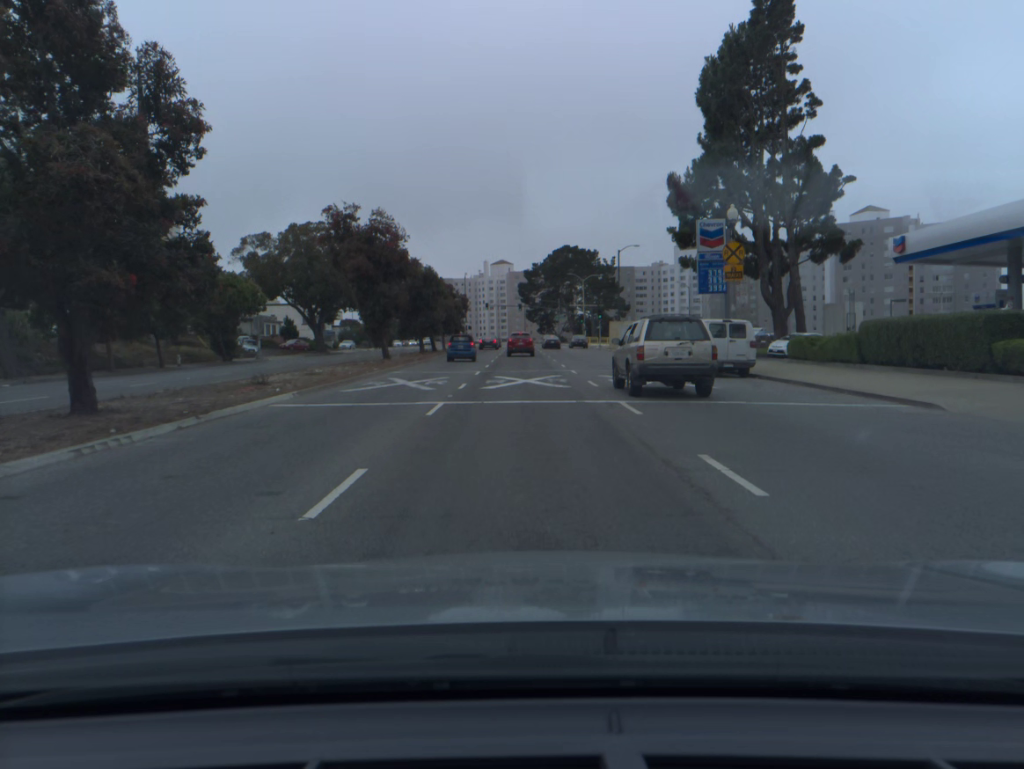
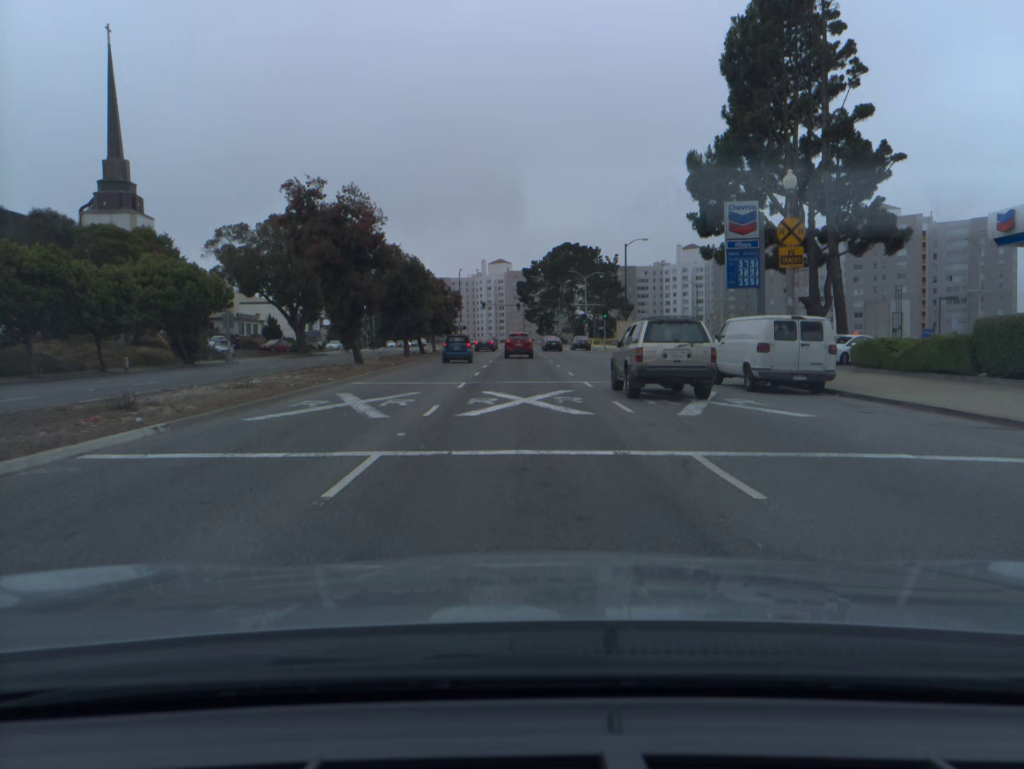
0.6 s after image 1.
(0.0, +7.0) m; 0°
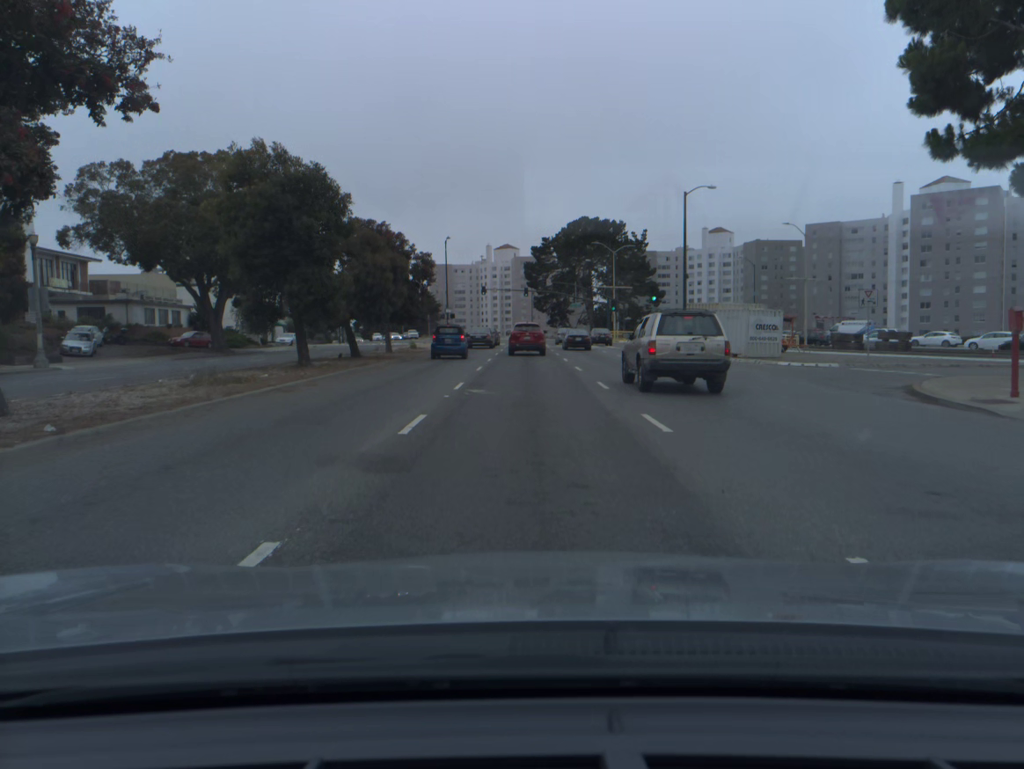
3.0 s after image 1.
(-0.2, +26.2) m; -1°
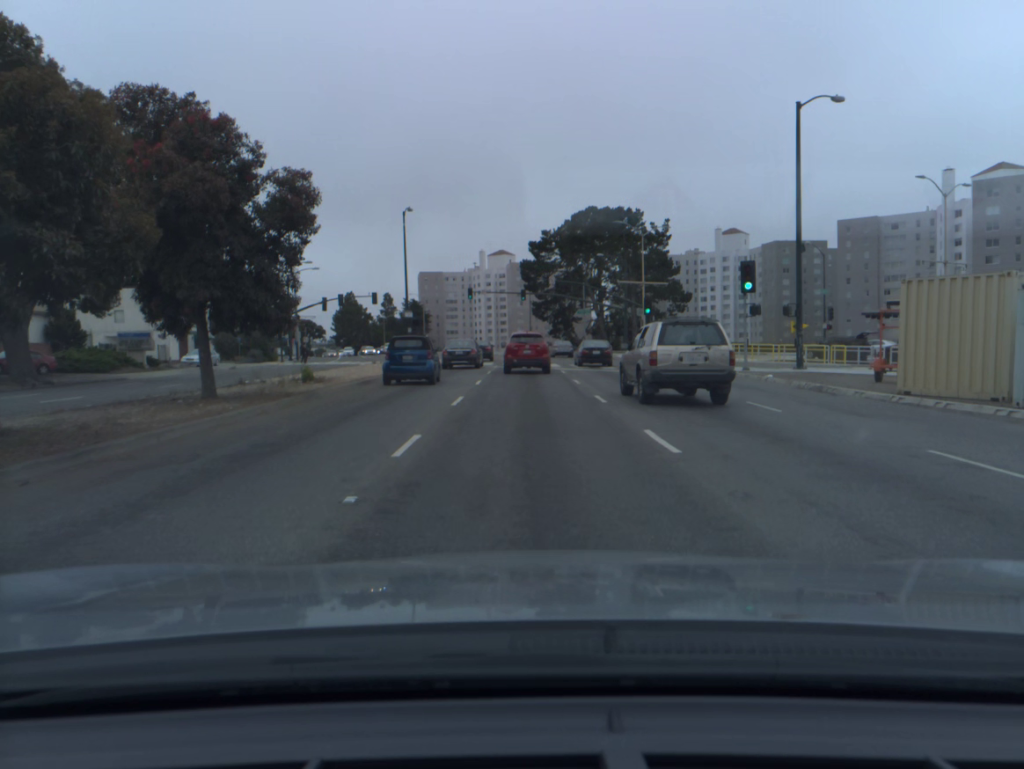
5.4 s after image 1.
(0.0, +24.0) m; 0°
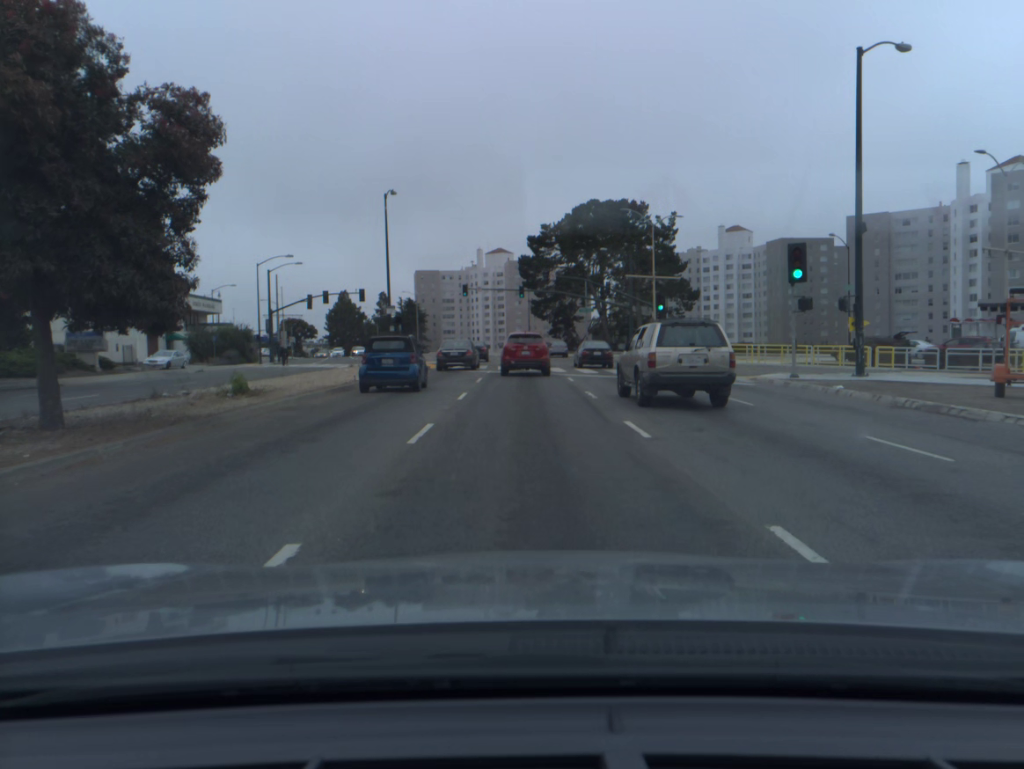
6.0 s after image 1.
(0.0, +6.0) m; 0°
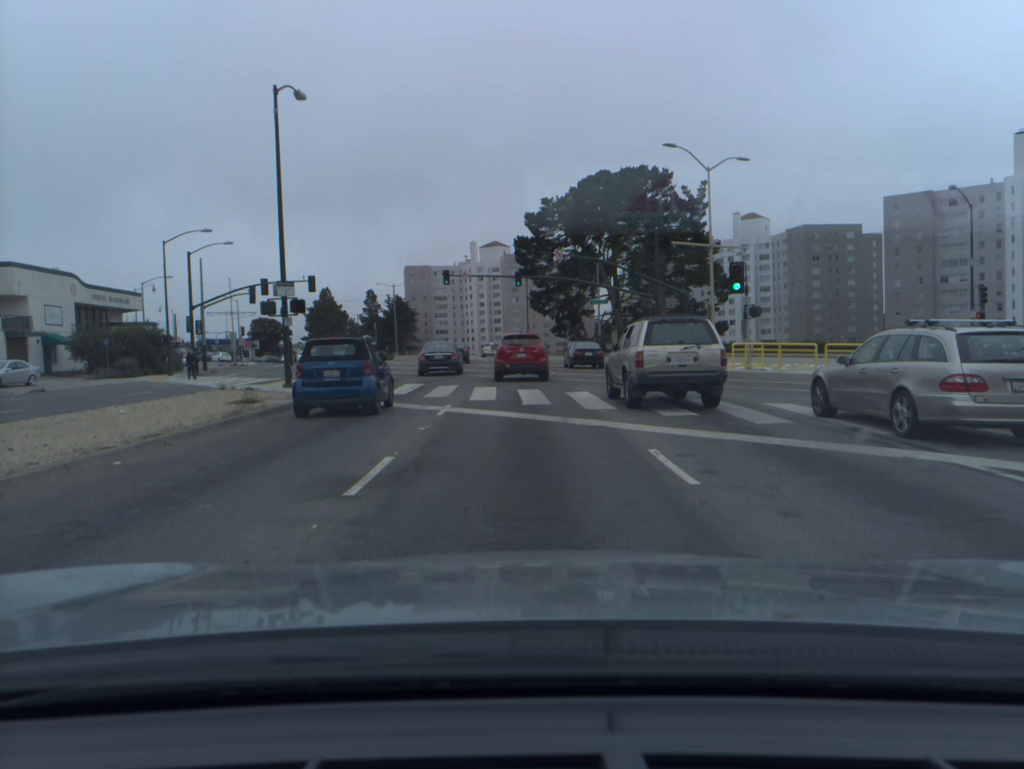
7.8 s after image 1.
(+0.1, +18.5) m; 0°
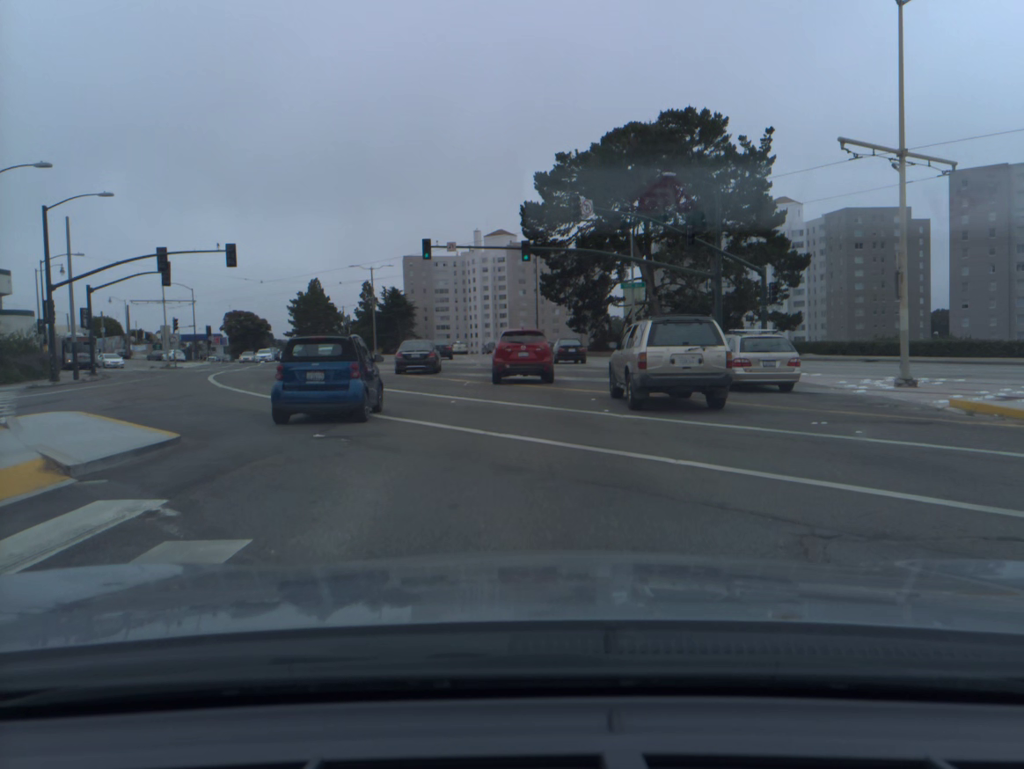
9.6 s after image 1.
(-0.1, +19.5) m; 0°
